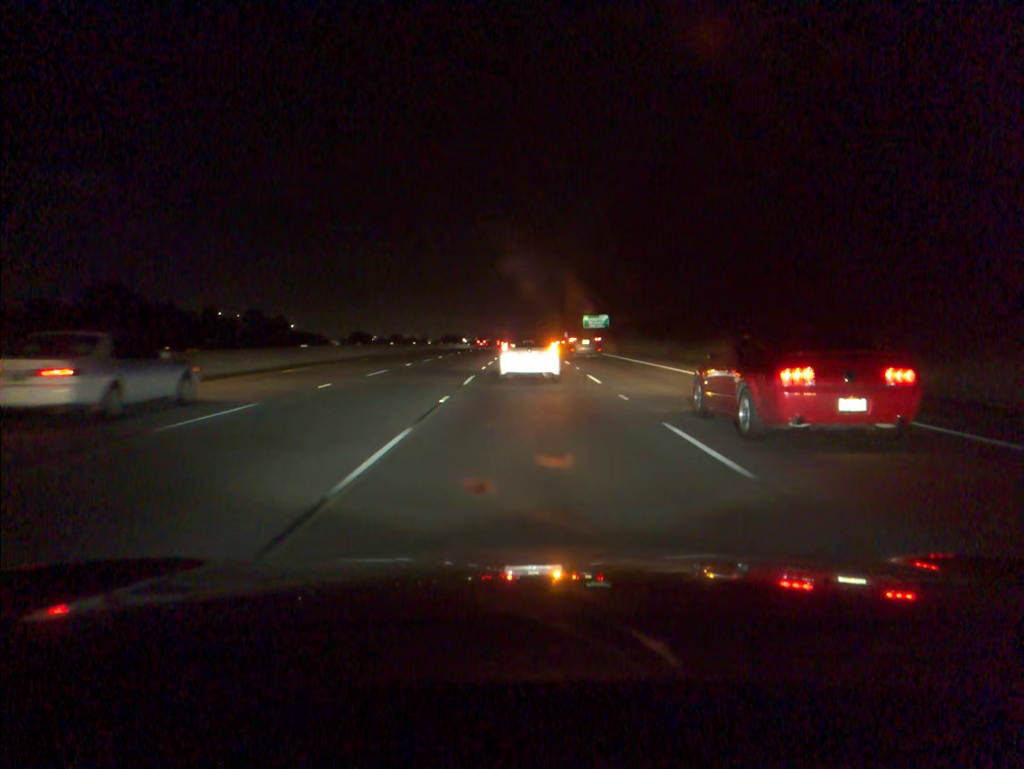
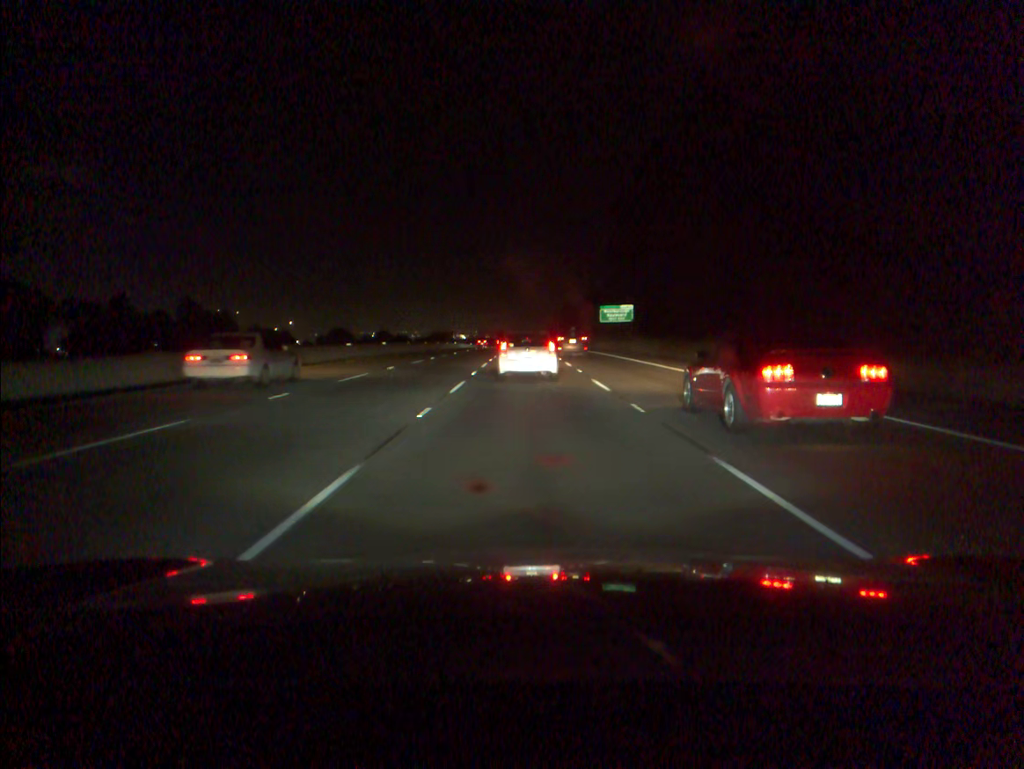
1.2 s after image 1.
(0.0, +32.4) m; 0°
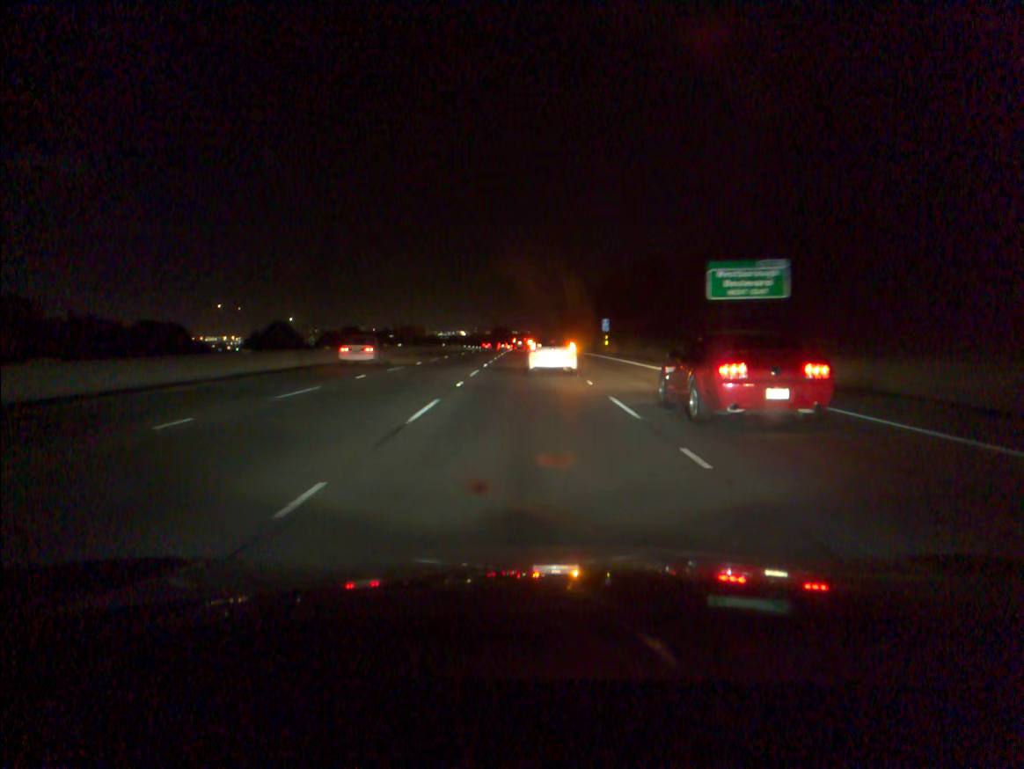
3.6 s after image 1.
(-0.1, +64.4) m; 0°
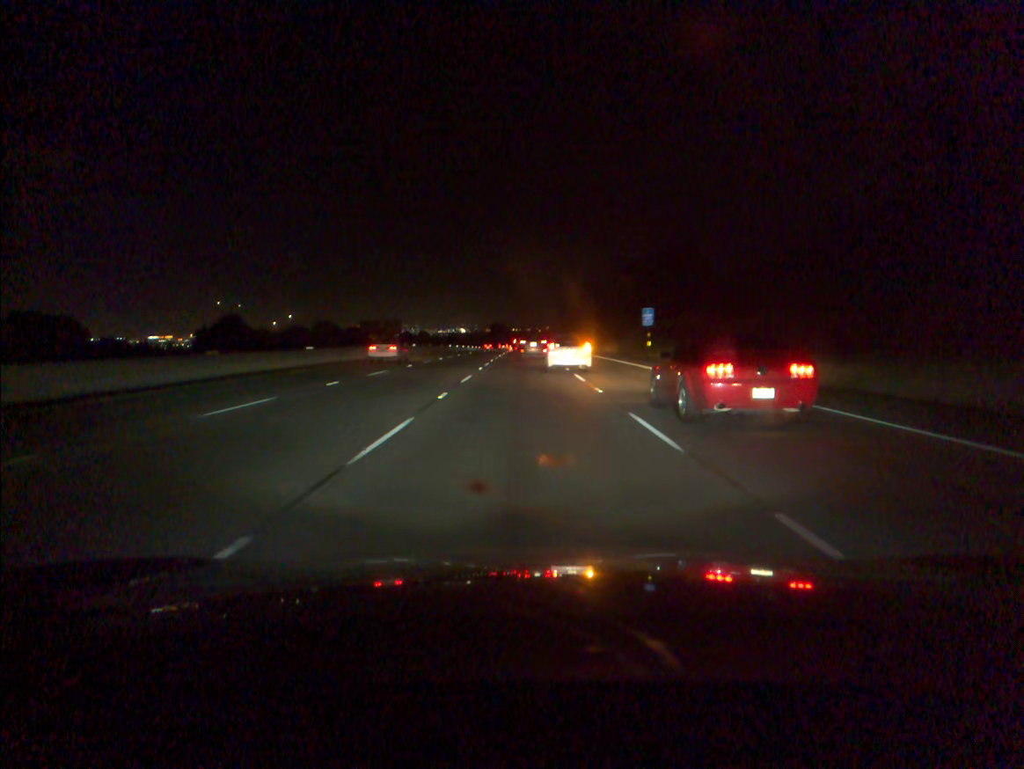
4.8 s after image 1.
(0.0, +32.9) m; 0°
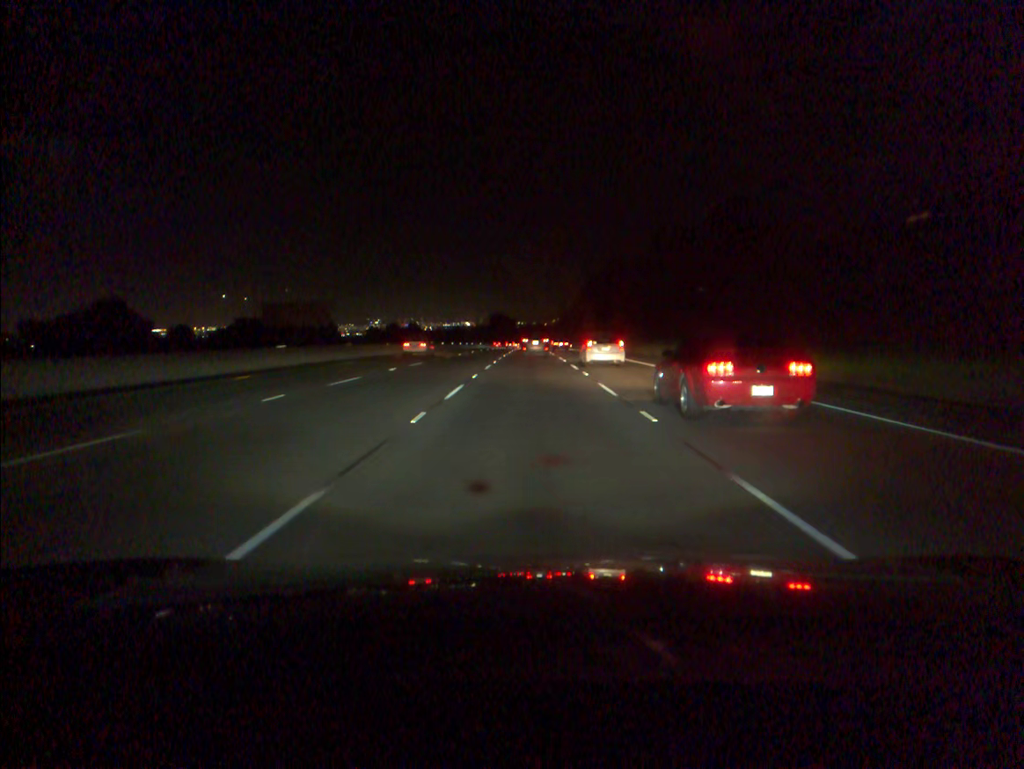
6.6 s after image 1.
(-0.1, +50.5) m; 0°
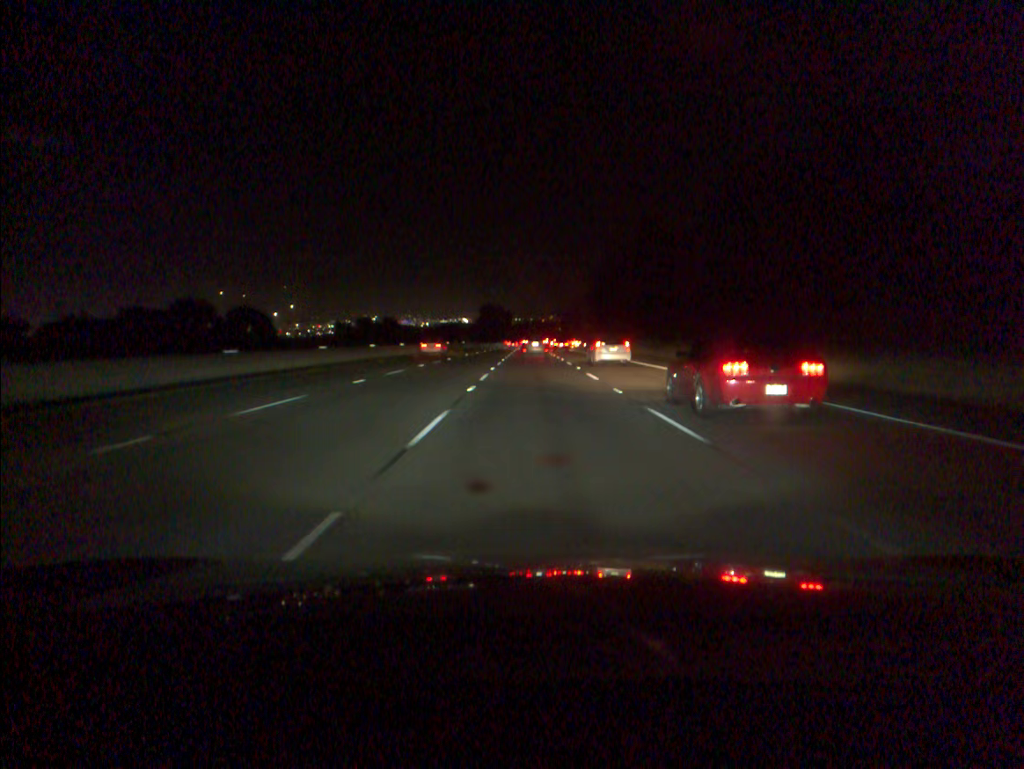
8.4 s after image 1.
(0.0, +51.5) m; 0°
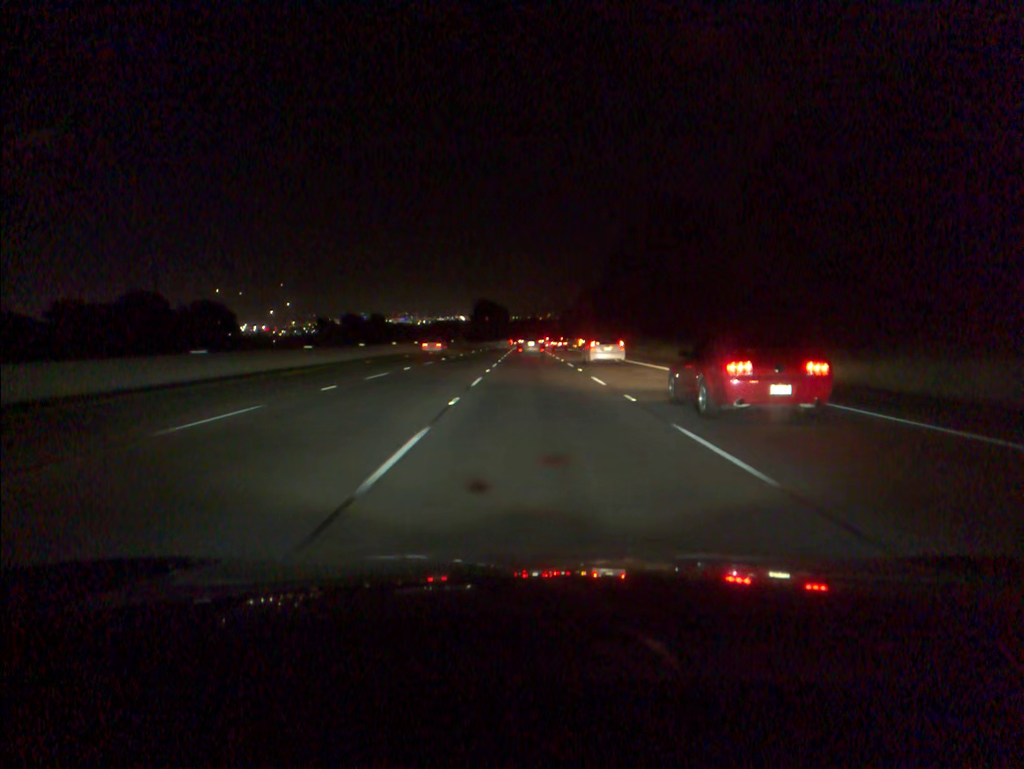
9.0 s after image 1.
(0.0, +17.5) m; 0°
